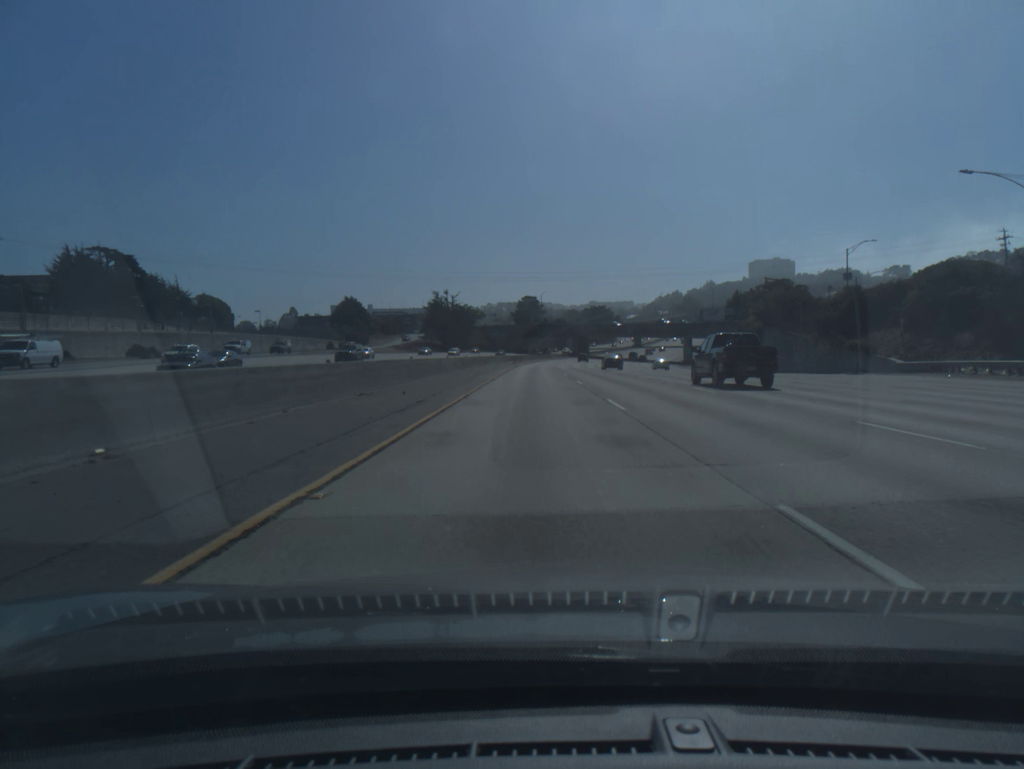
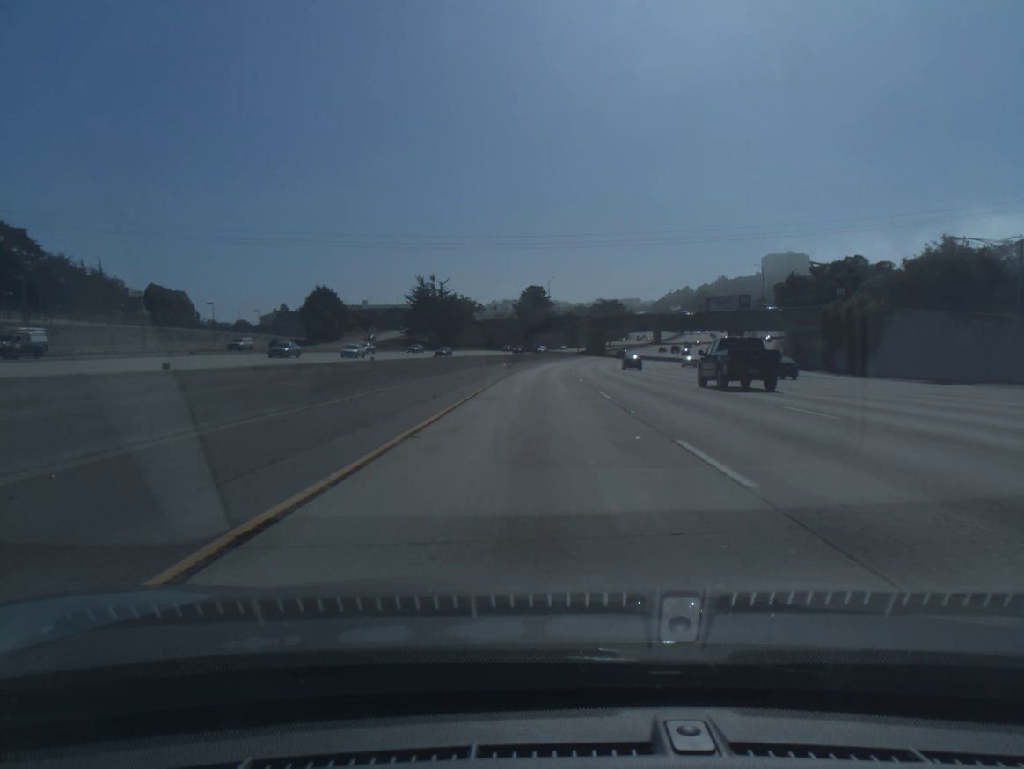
(-0.1, +39.0) m; 0°
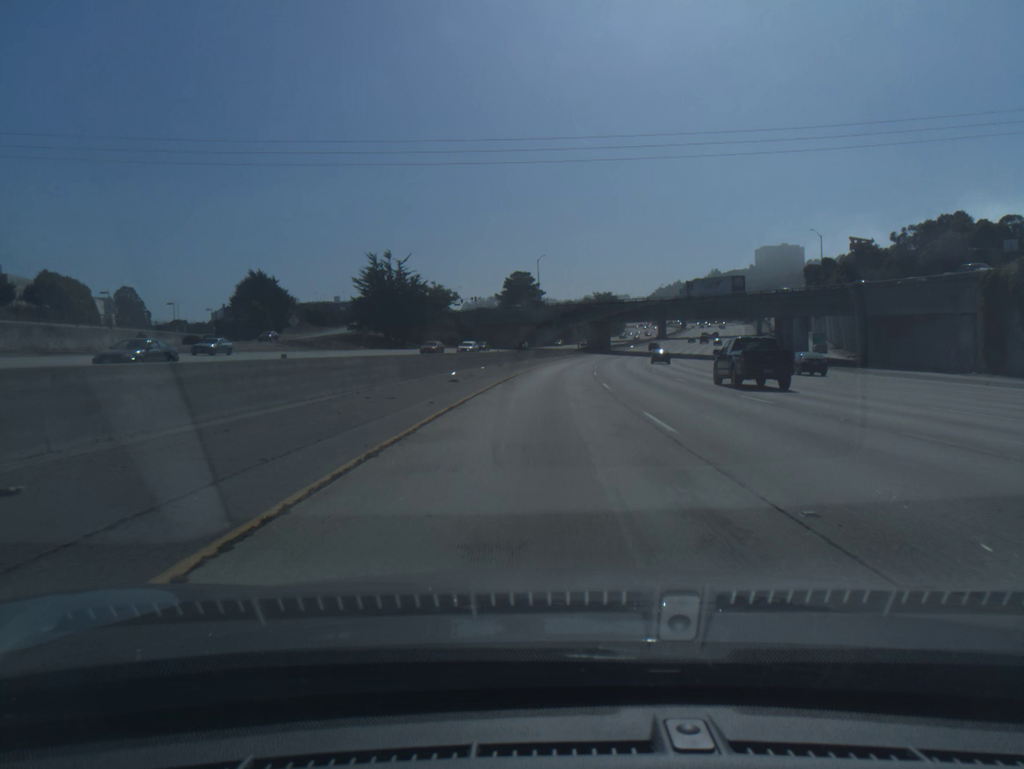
(+0.1, +39.0) m; +1°
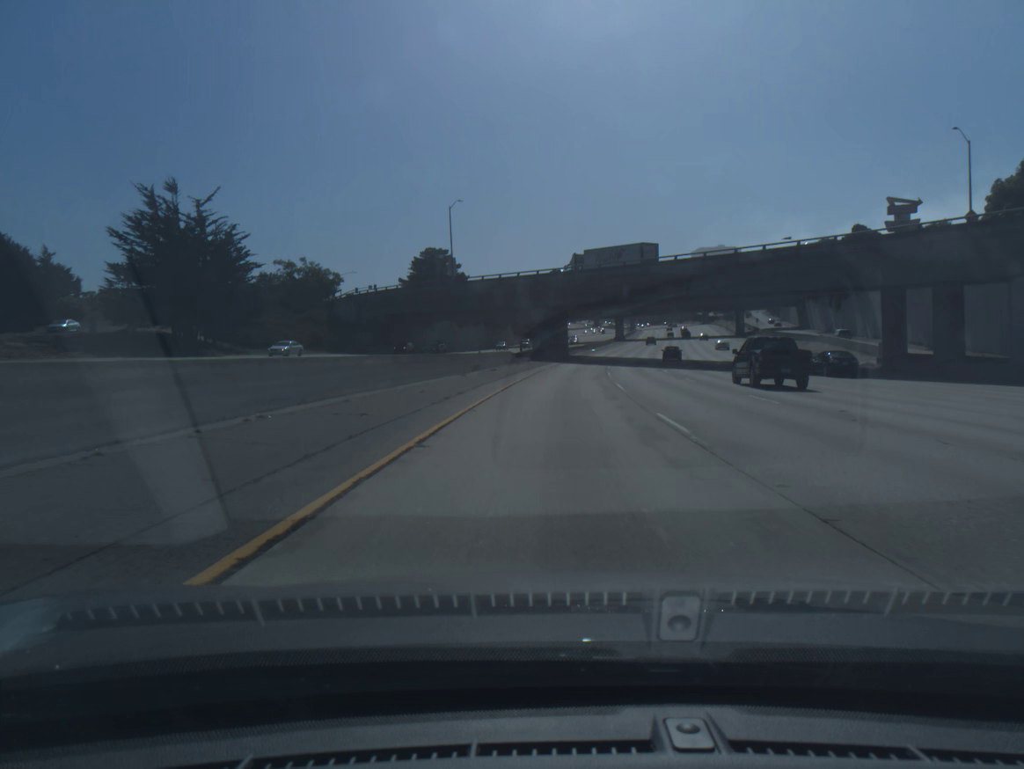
(+2.1, +58.5) m; +5°
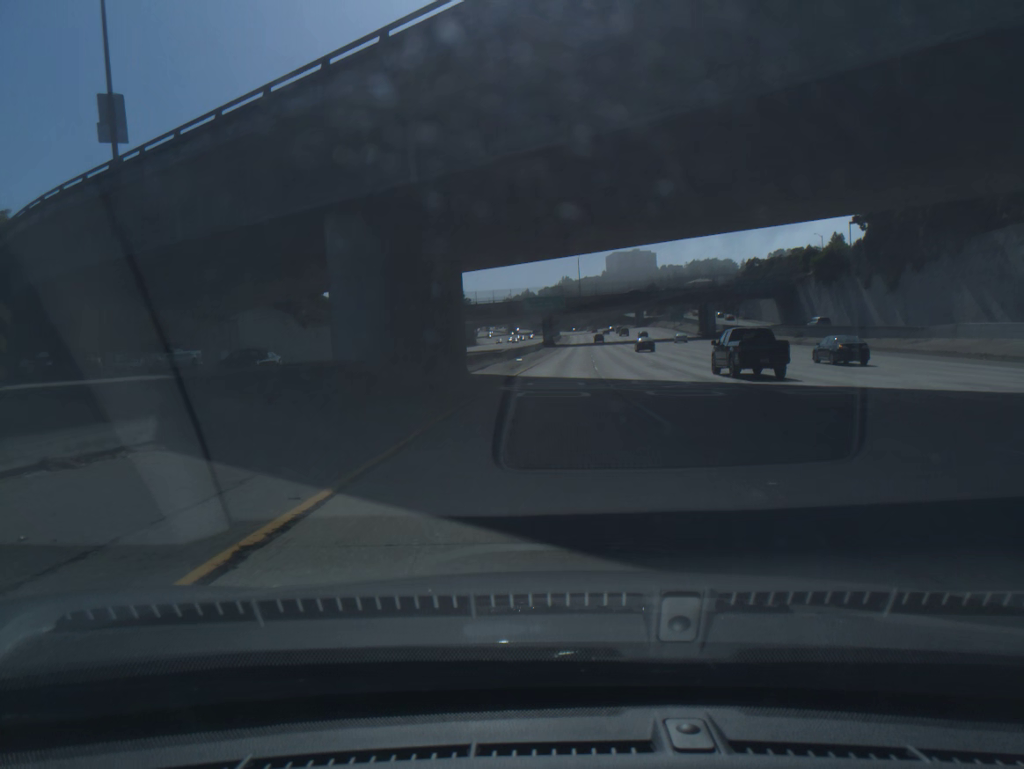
(+3.2, +58.2) m; +6°
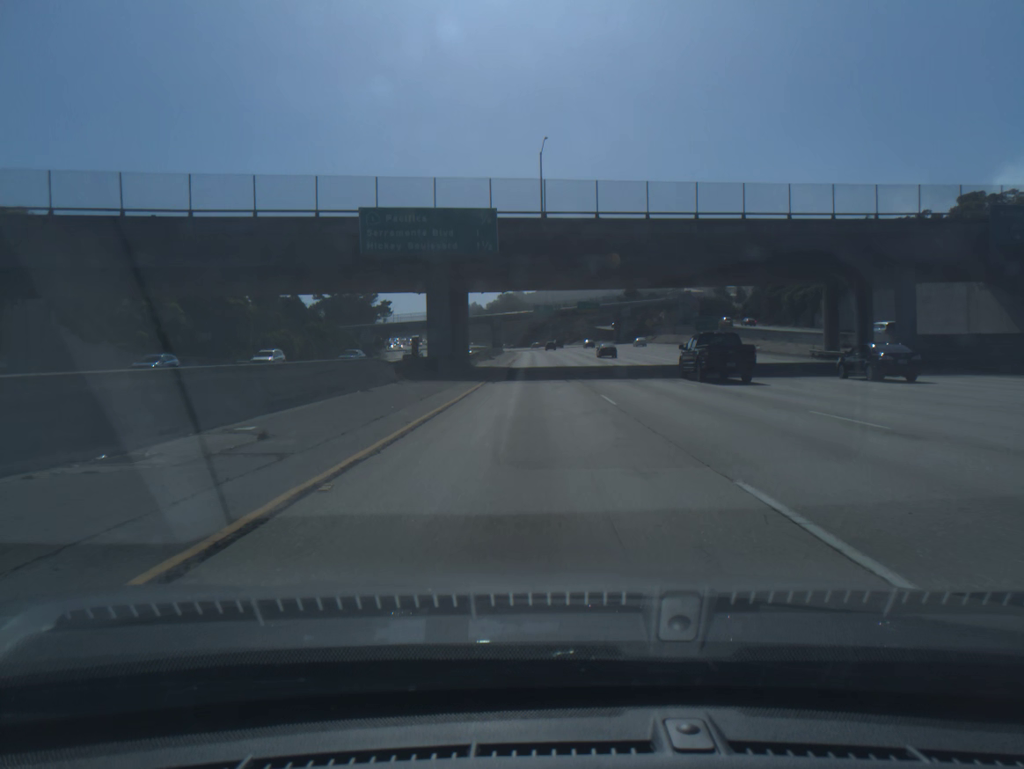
(+4.7, +96.5) m; +4°
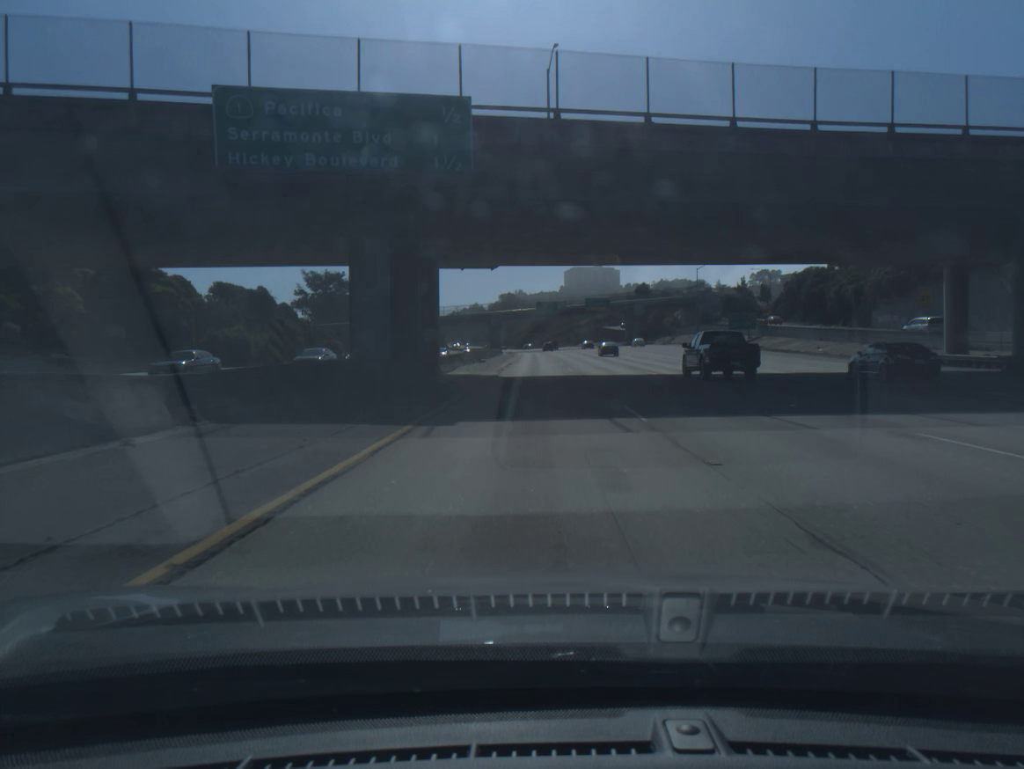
(0.0, +19.2) m; 0°
